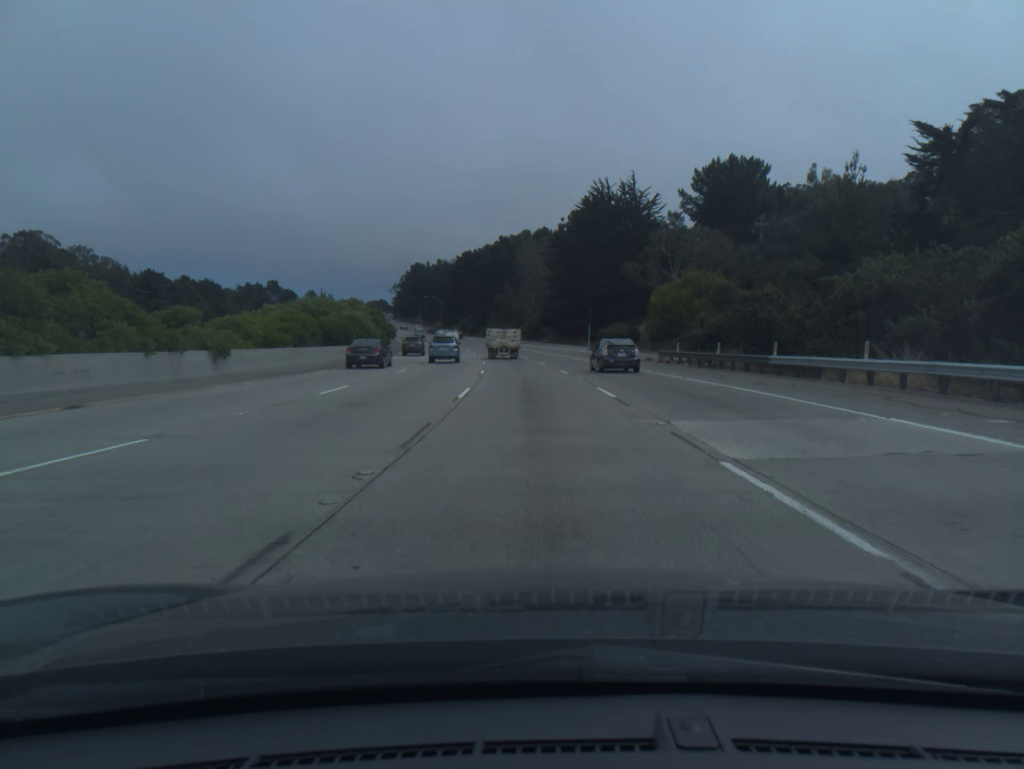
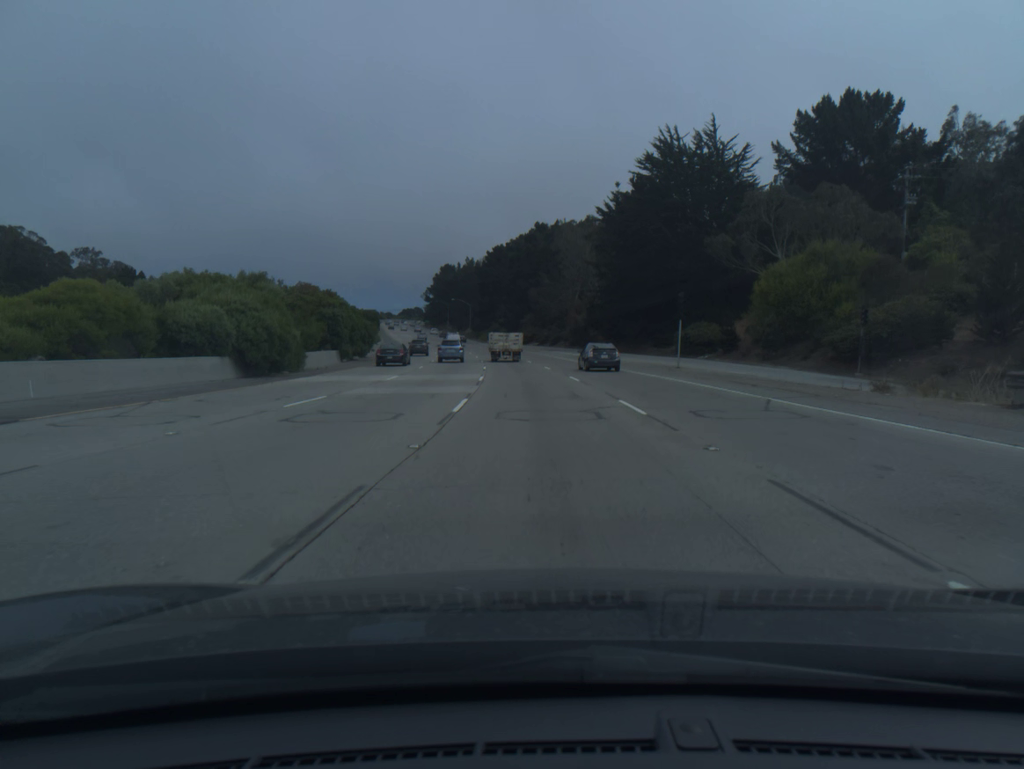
(-0.9, +32.8) m; -3°
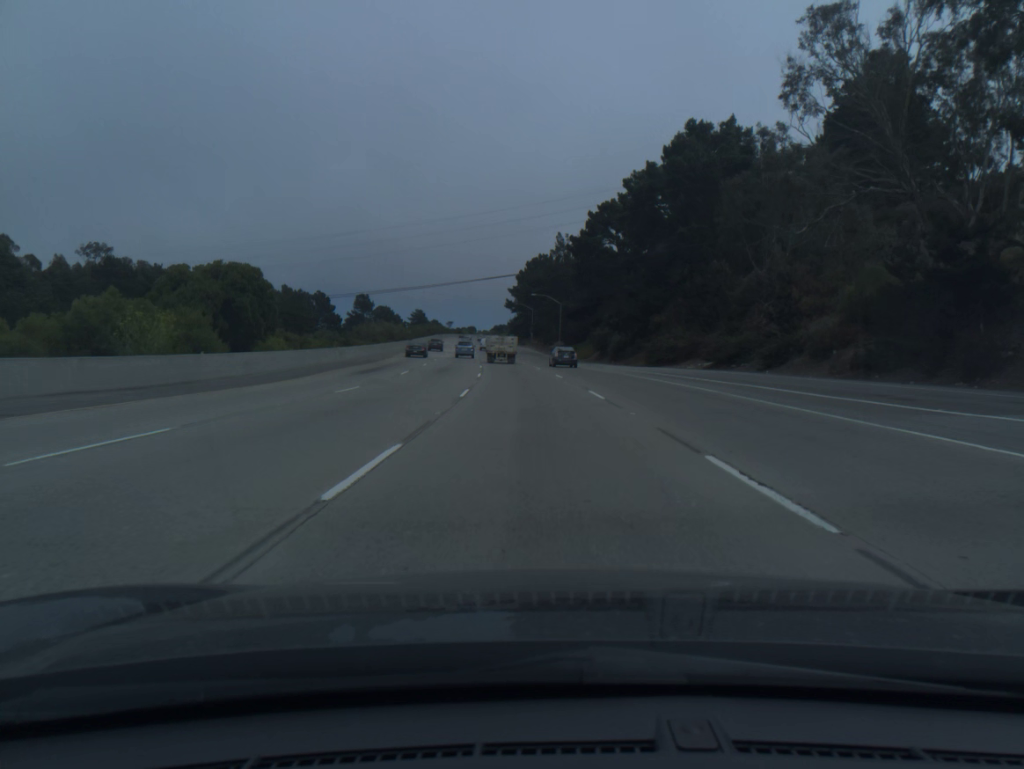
(-5.1, +81.6) m; -7°
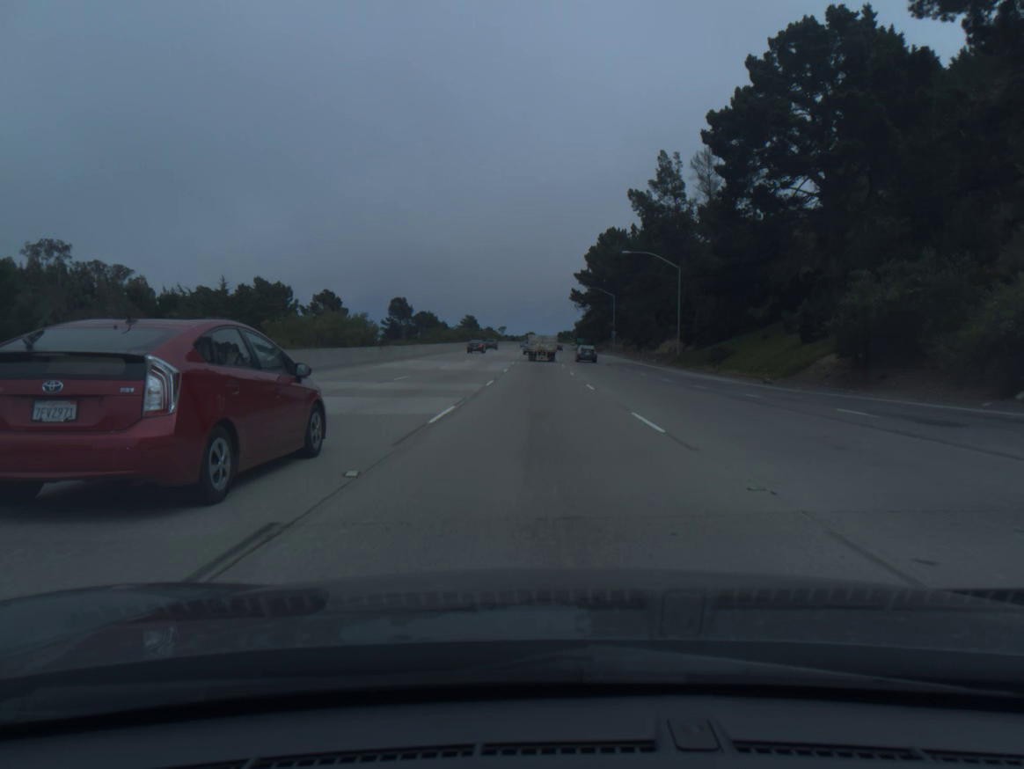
(-3.1, +66.0) m; -5°
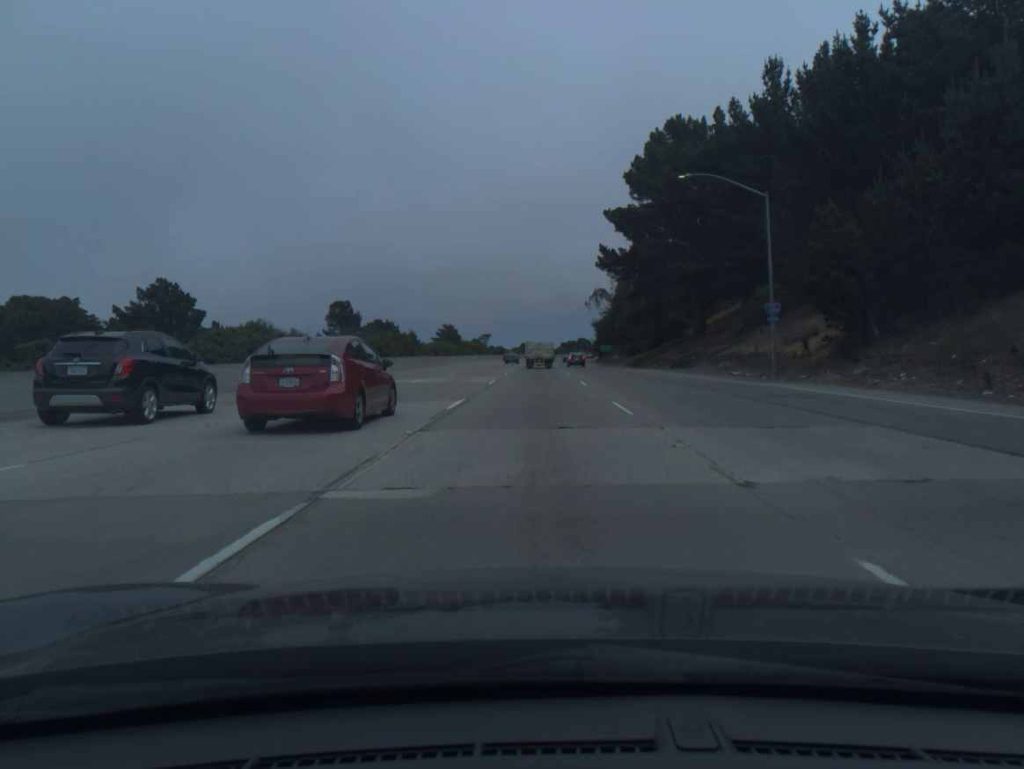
(-0.3, +84.2) m; 0°
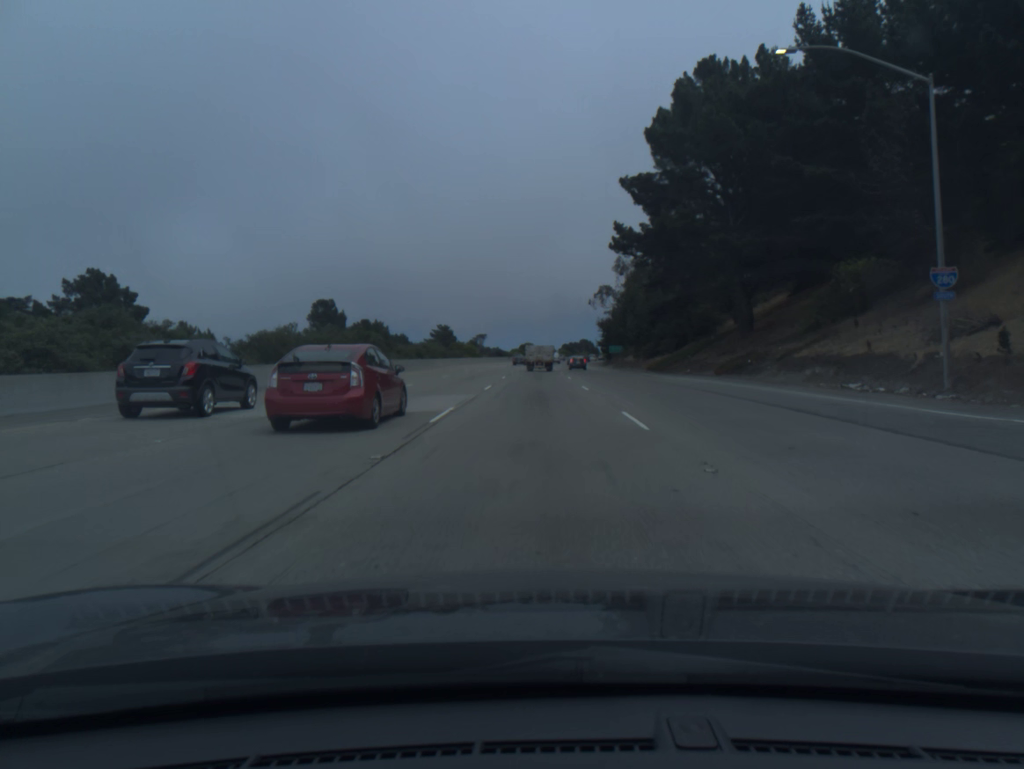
(0.0, +16.9) m; 0°
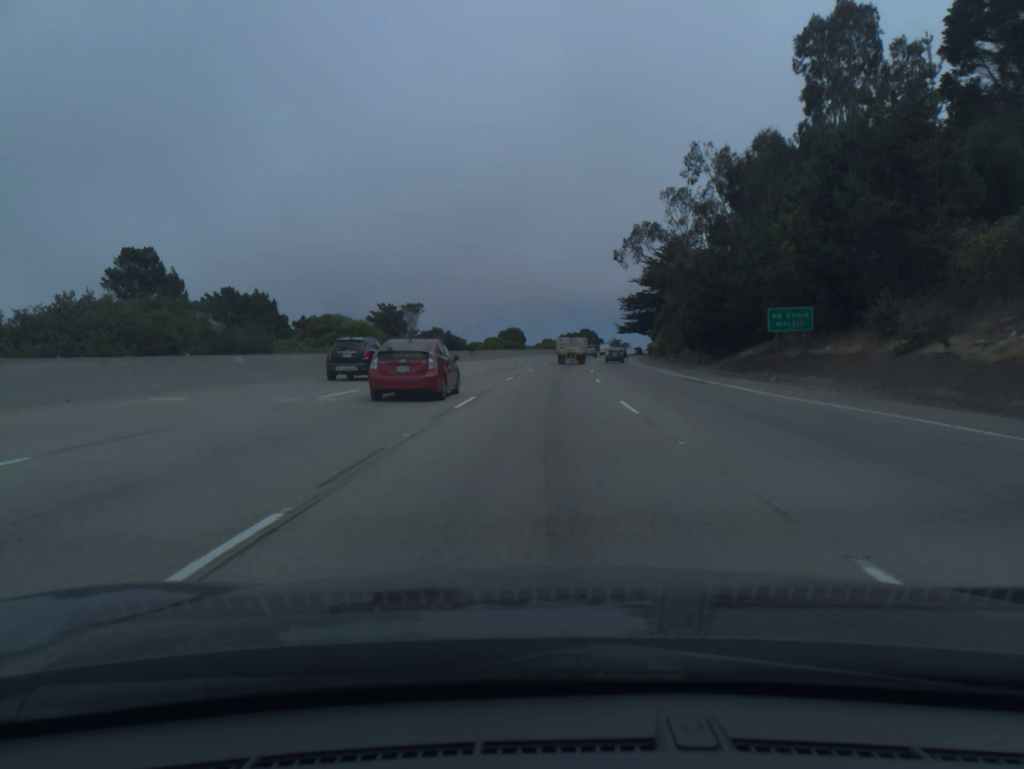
(-0.2, +85.1) m; +1°
